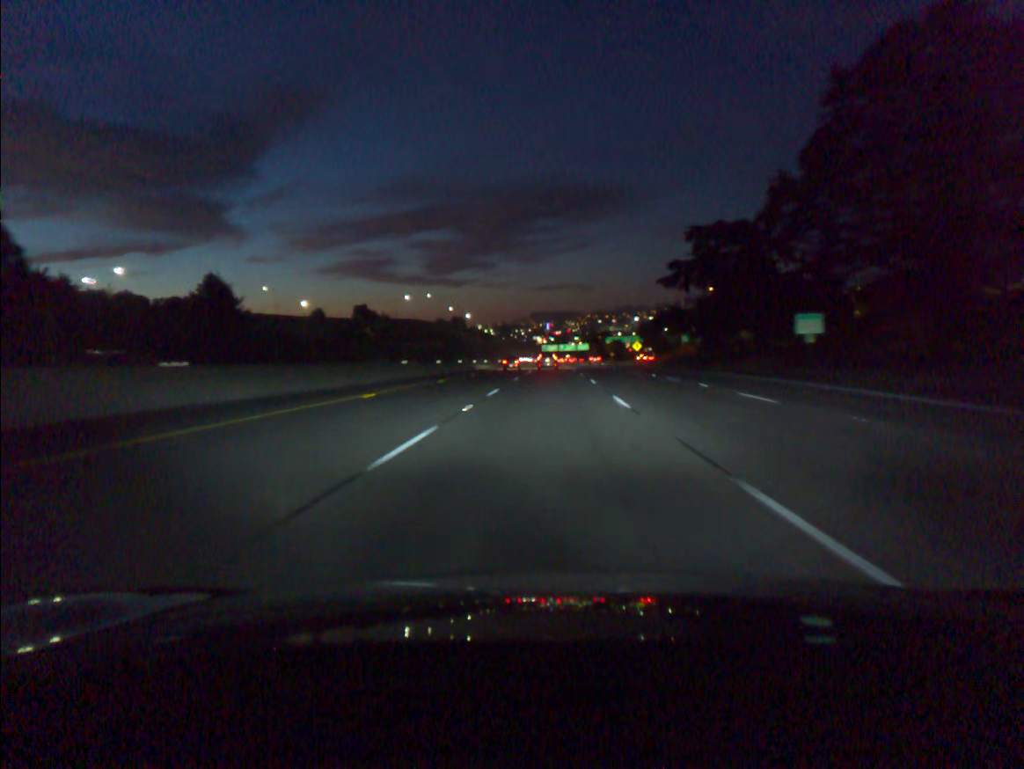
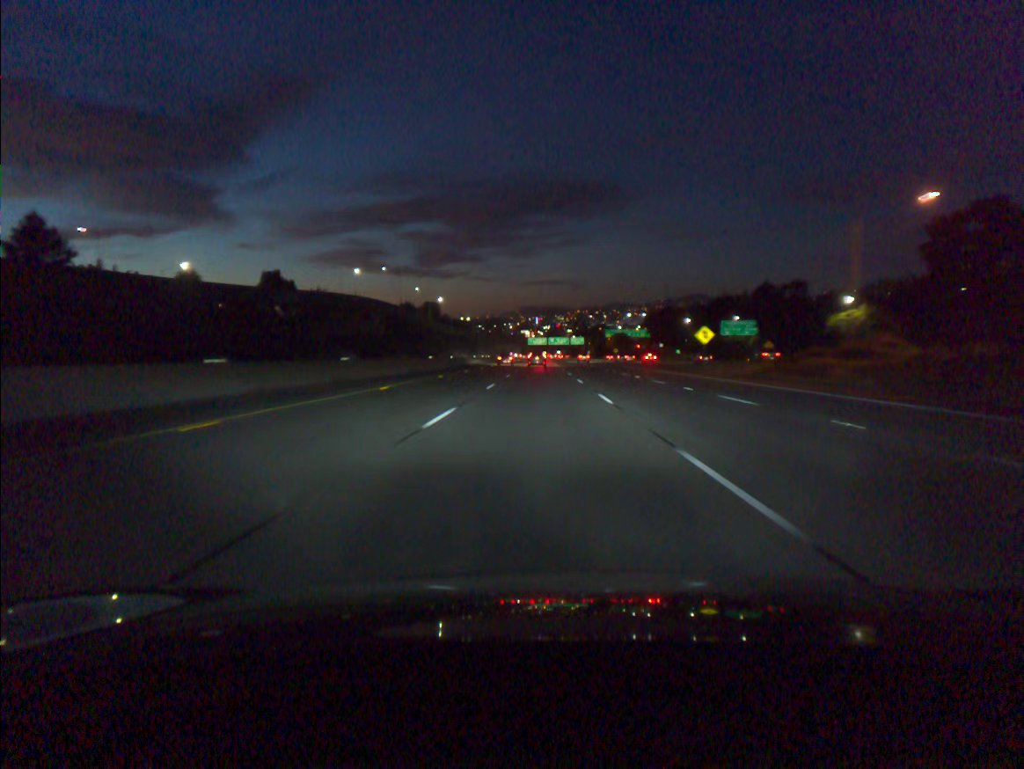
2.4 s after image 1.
(+1.1, +69.0) m; +1°
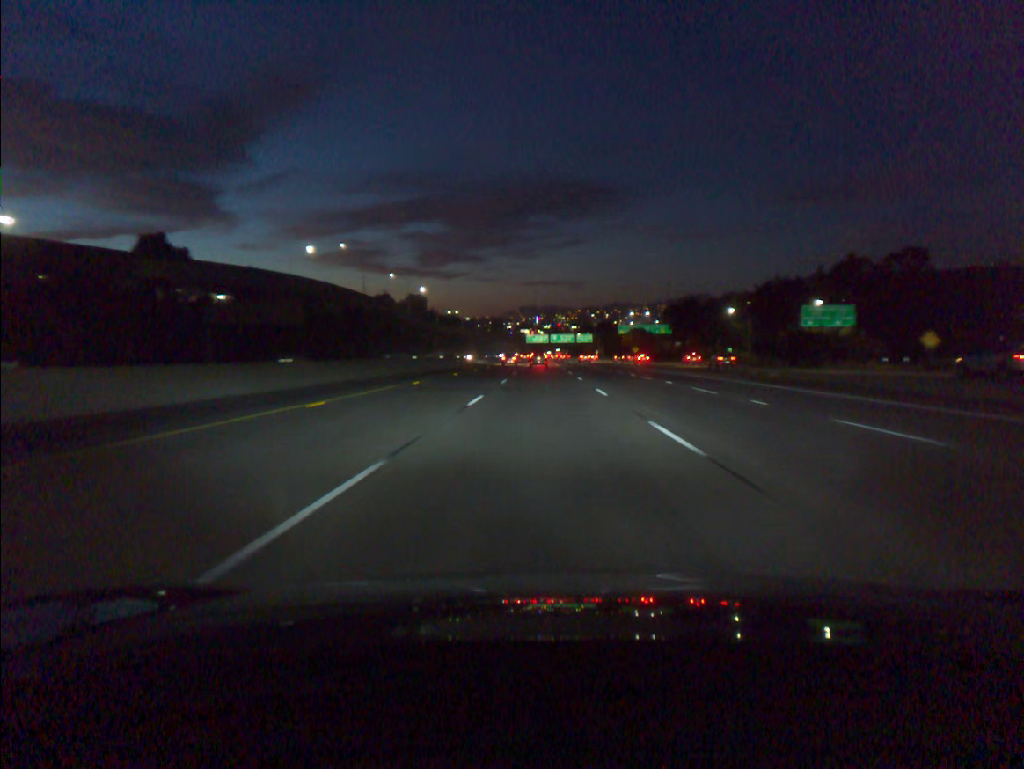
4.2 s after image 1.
(-0.1, +52.7) m; 0°
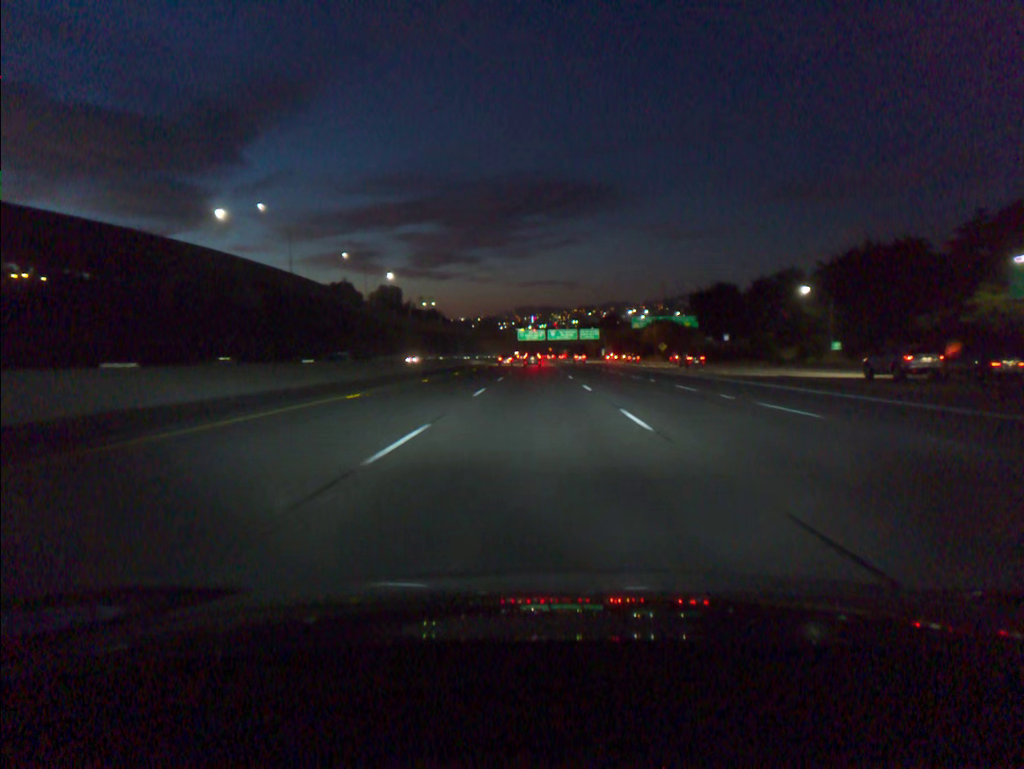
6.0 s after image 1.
(+0.2, +53.8) m; 0°
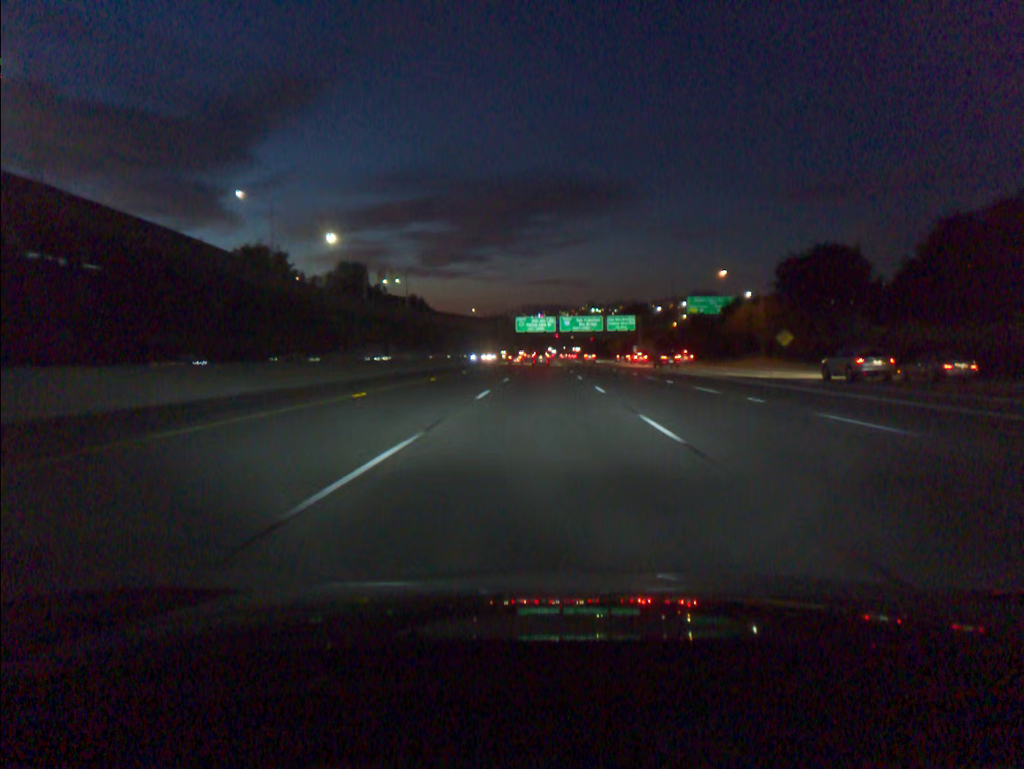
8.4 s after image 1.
(-0.4, +73.3) m; 0°
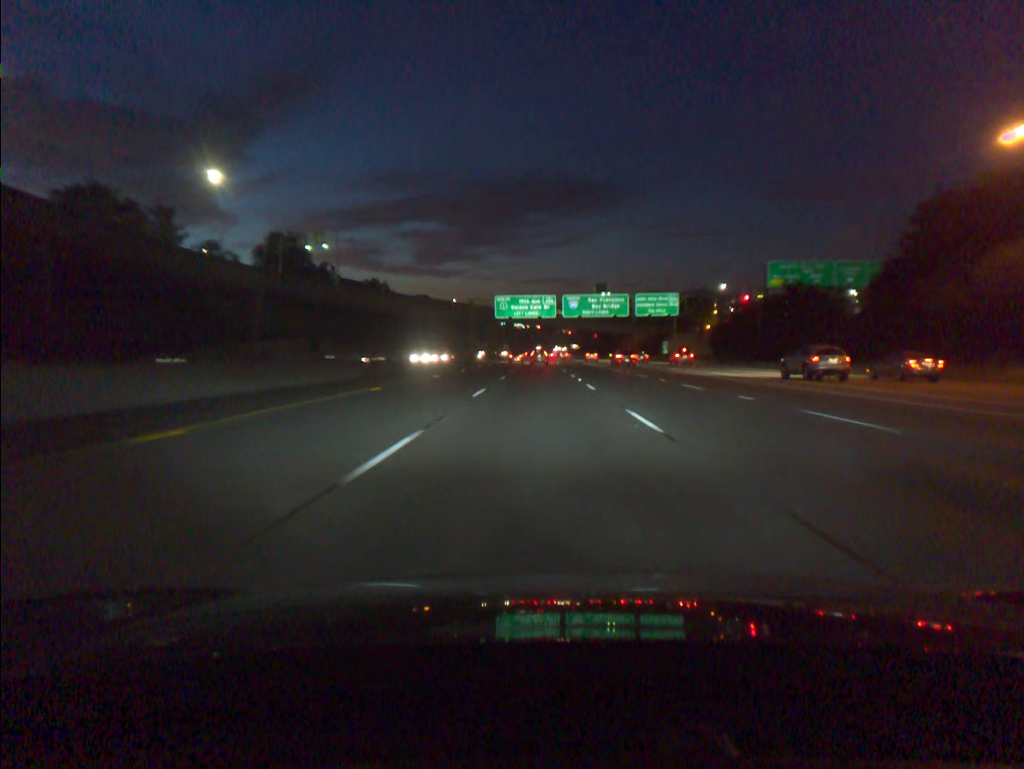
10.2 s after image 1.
(+0.2, +55.6) m; 0°
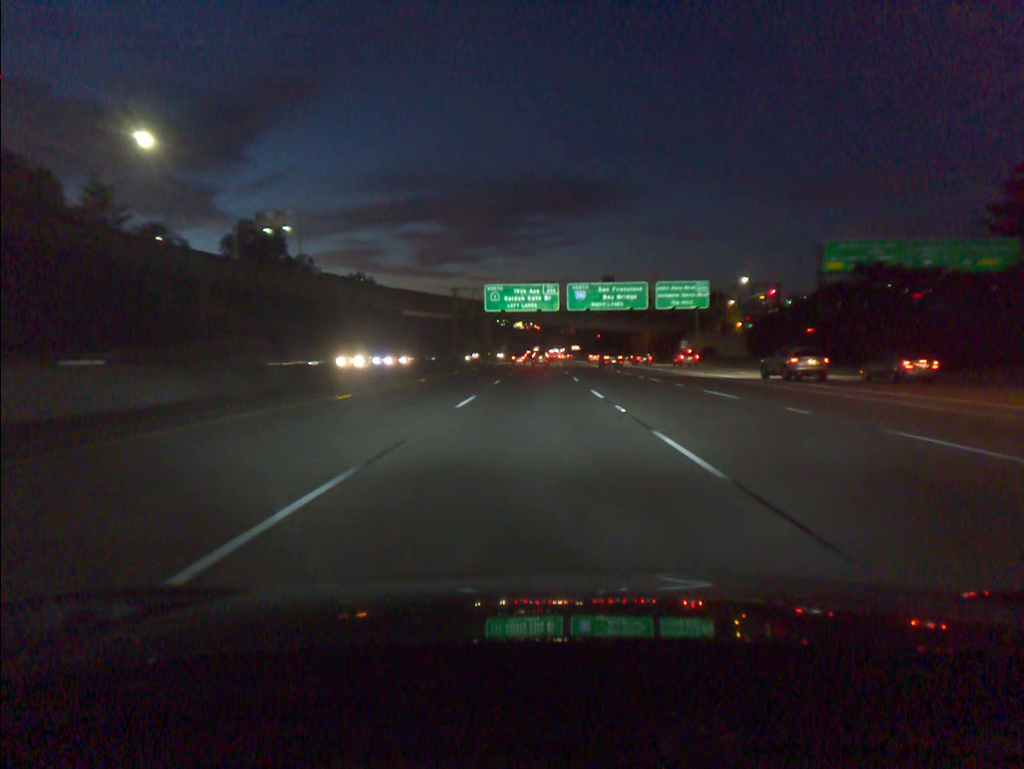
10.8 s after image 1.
(0.0, +18.5) m; 0°
